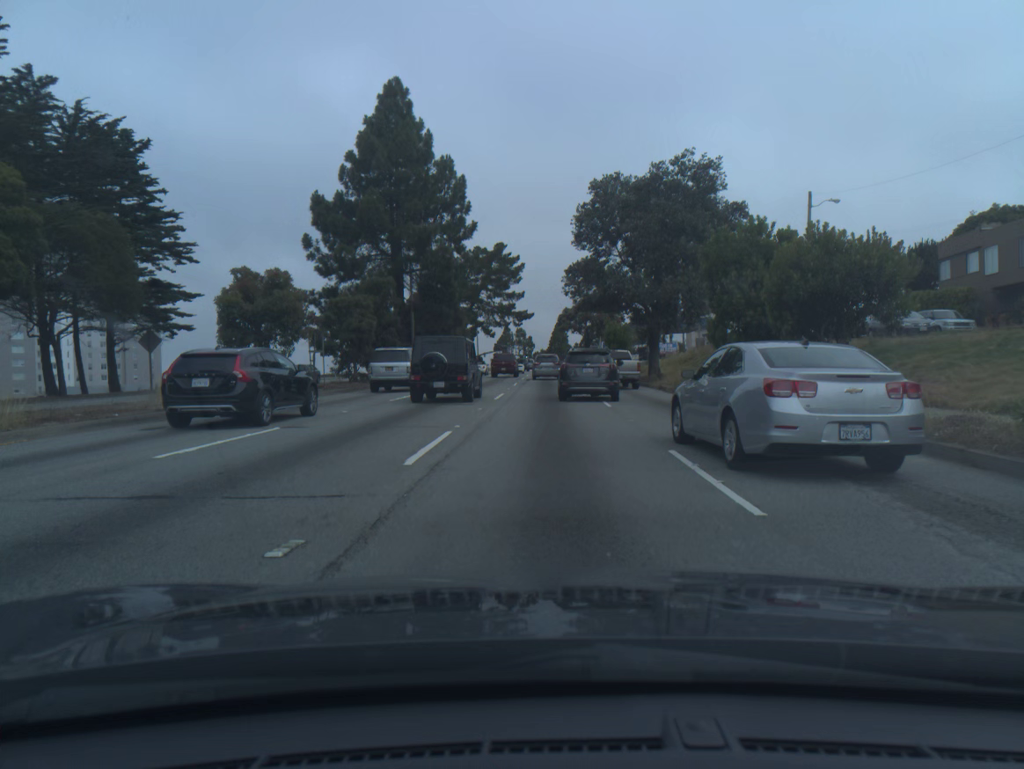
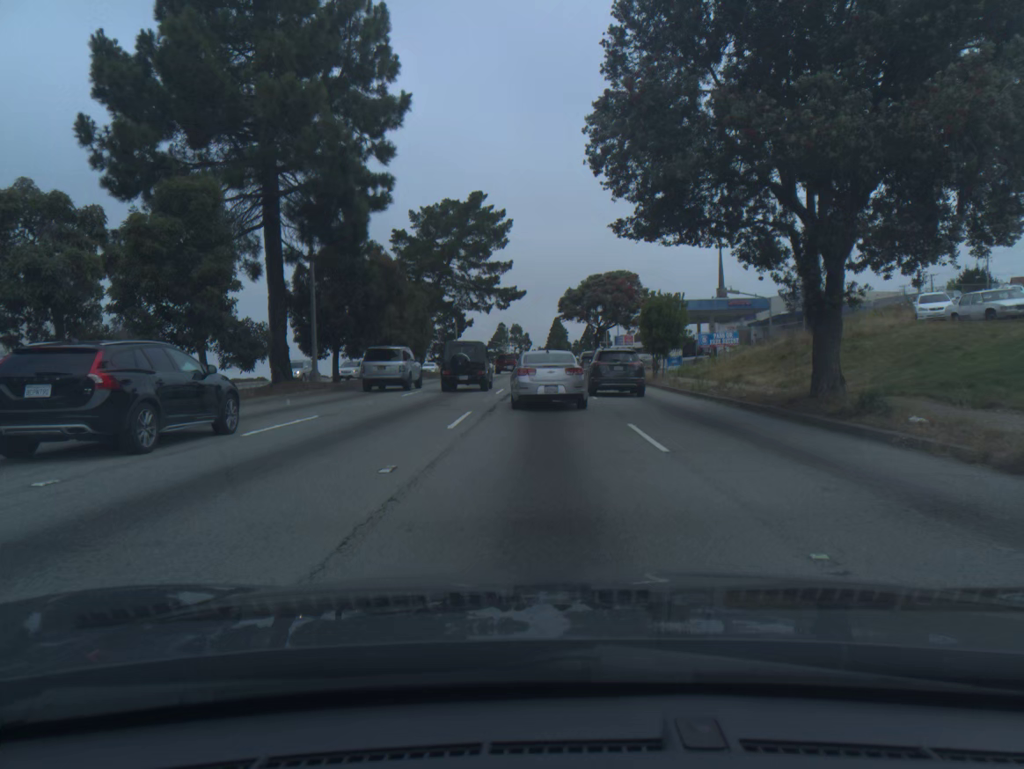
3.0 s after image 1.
(+0.2, +25.7) m; 0°
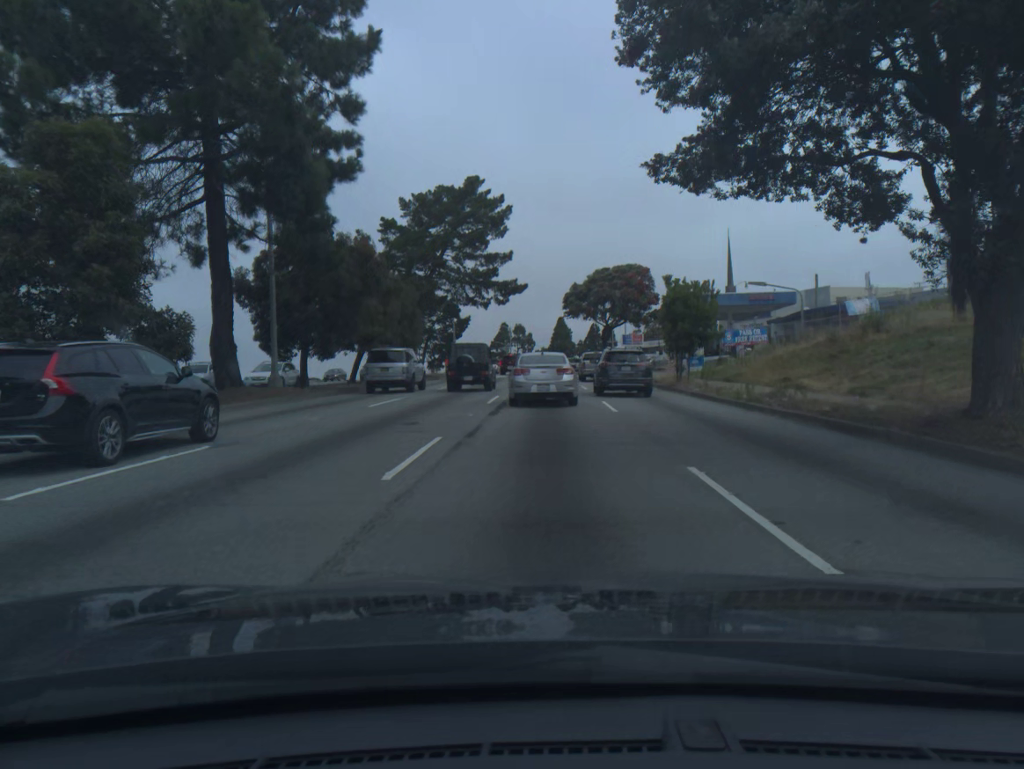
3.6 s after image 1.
(0.0, +5.7) m; 0°
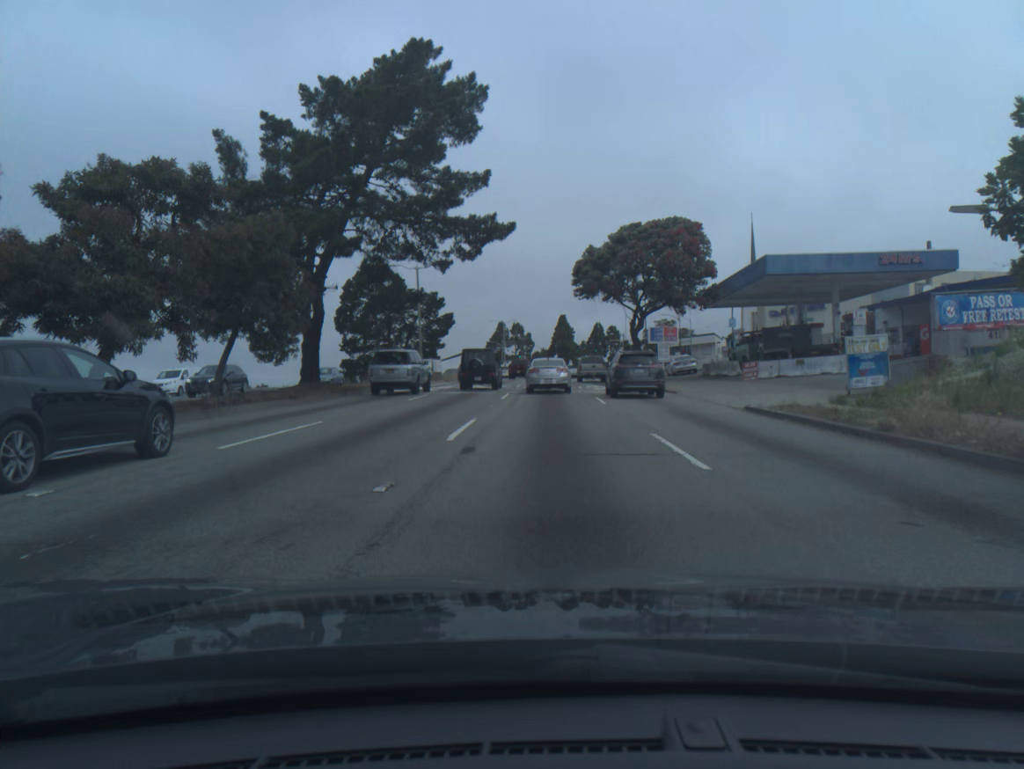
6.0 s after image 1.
(0.0, +24.4) m; 0°
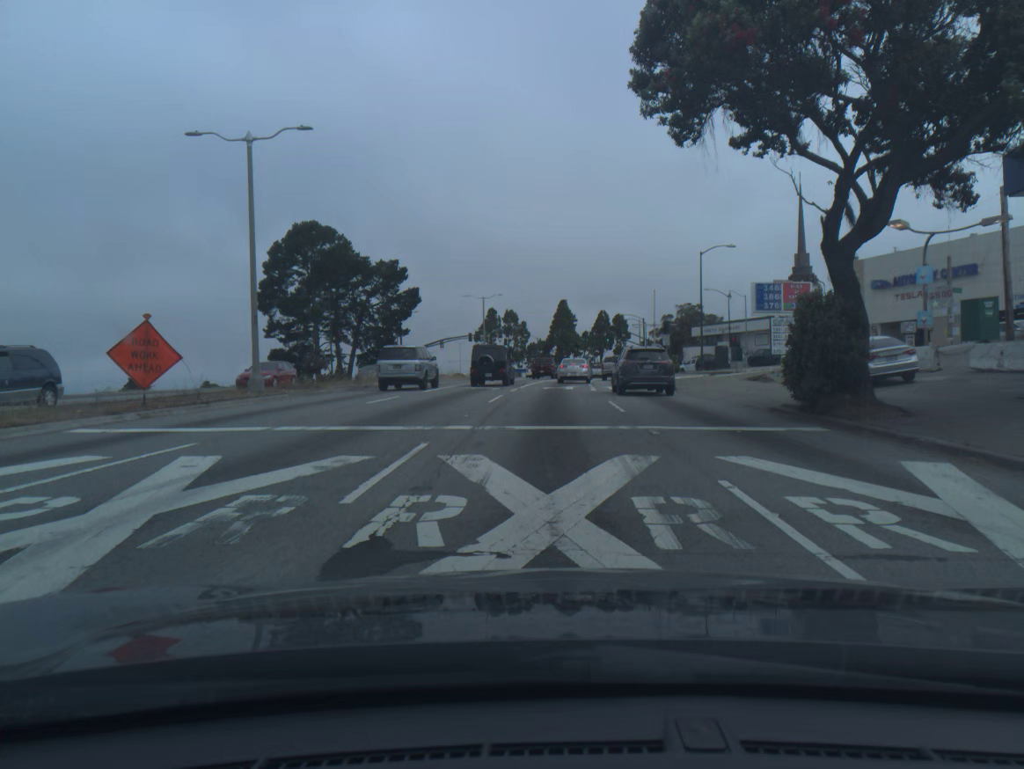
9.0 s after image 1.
(+0.1, +35.4) m; 0°
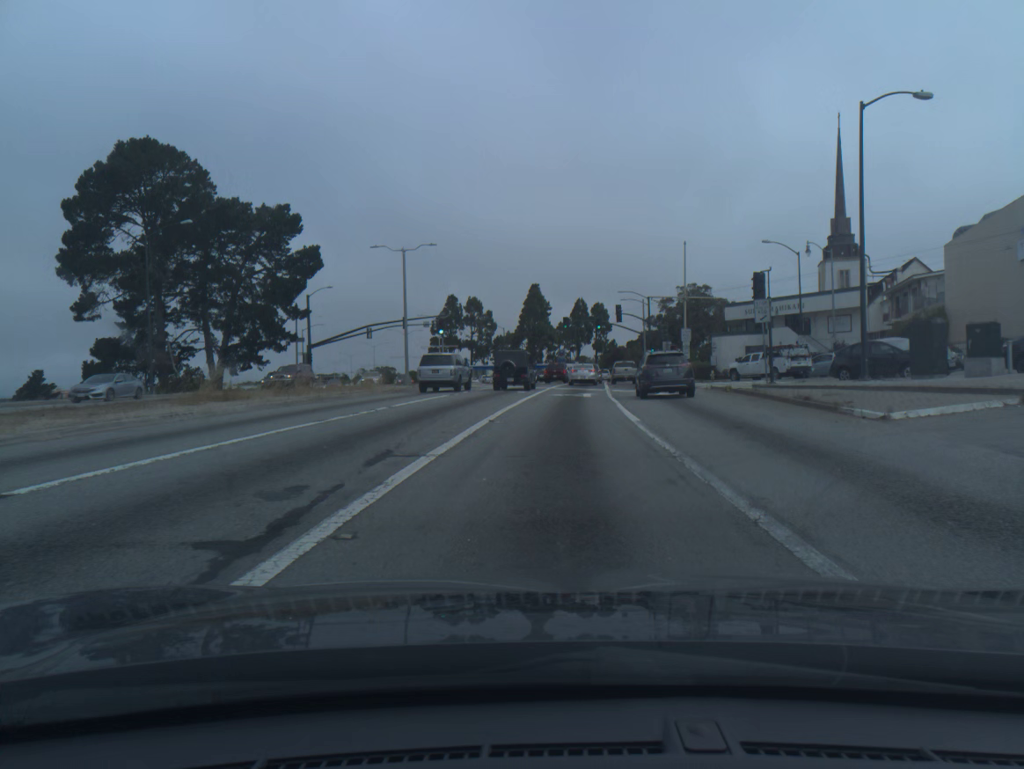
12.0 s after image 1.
(+0.5, +35.7) m; +2°
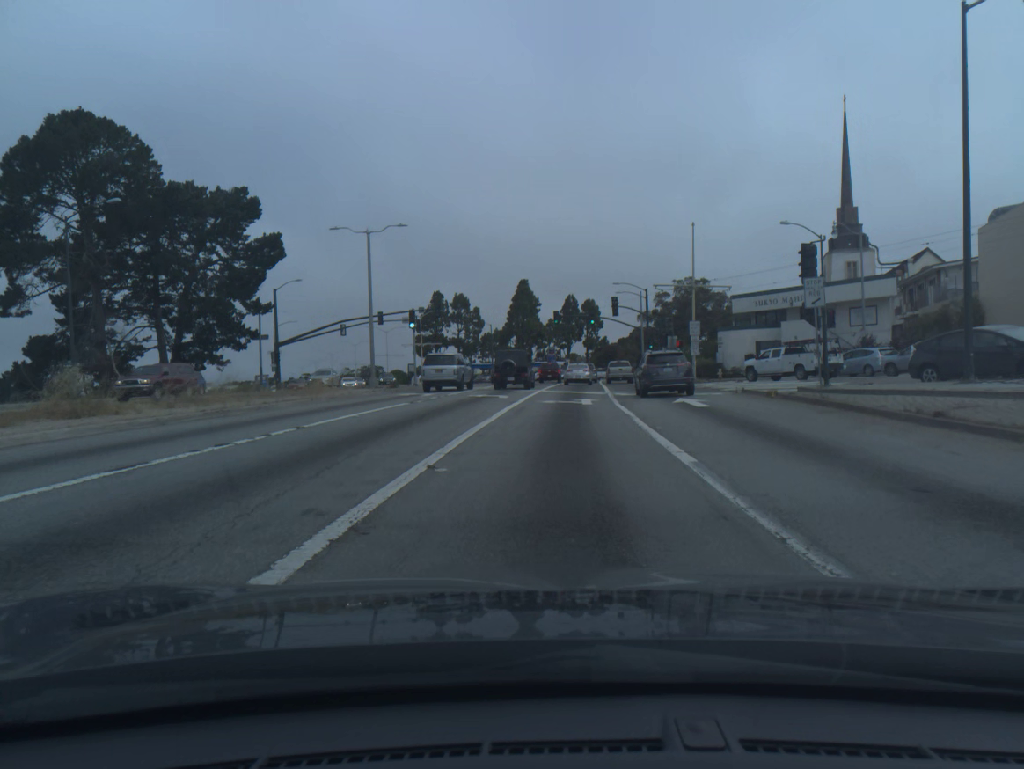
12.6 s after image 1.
(+0.1, +7.2) m; +1°
